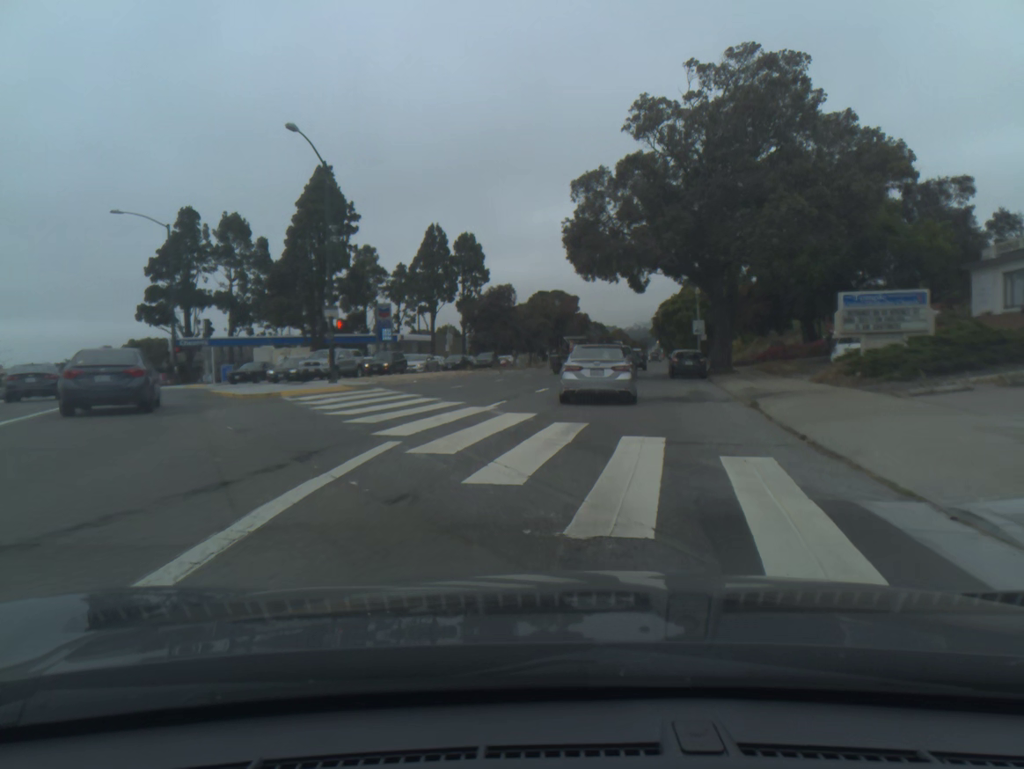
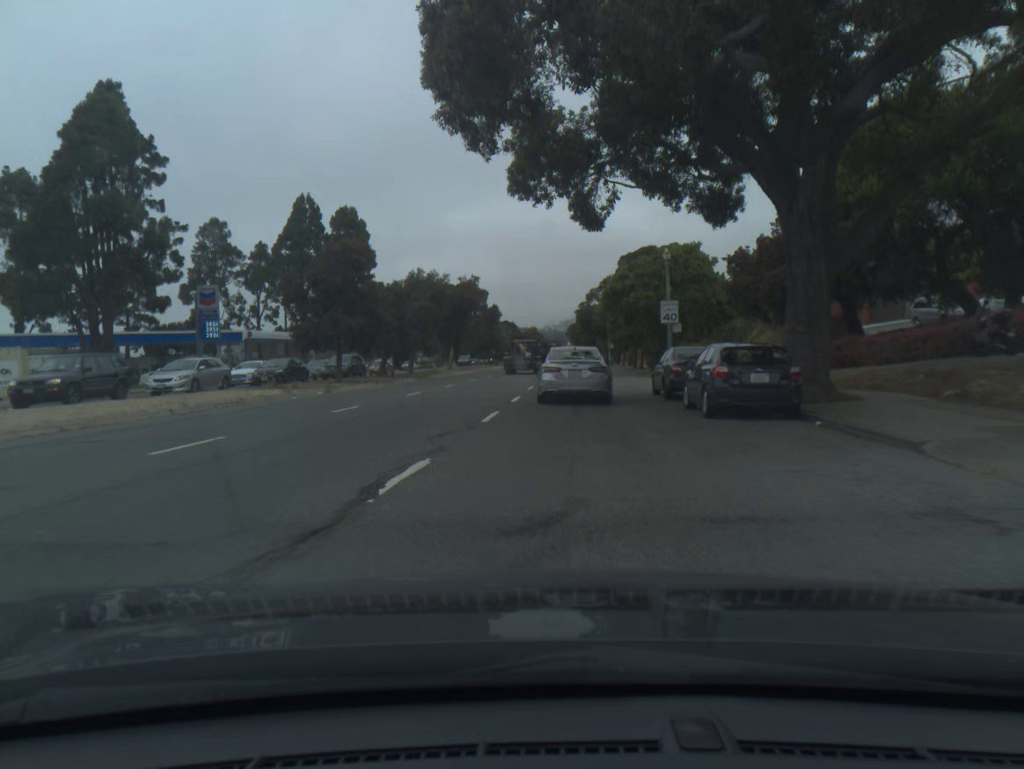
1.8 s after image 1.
(+1.6, +25.5) m; +7°
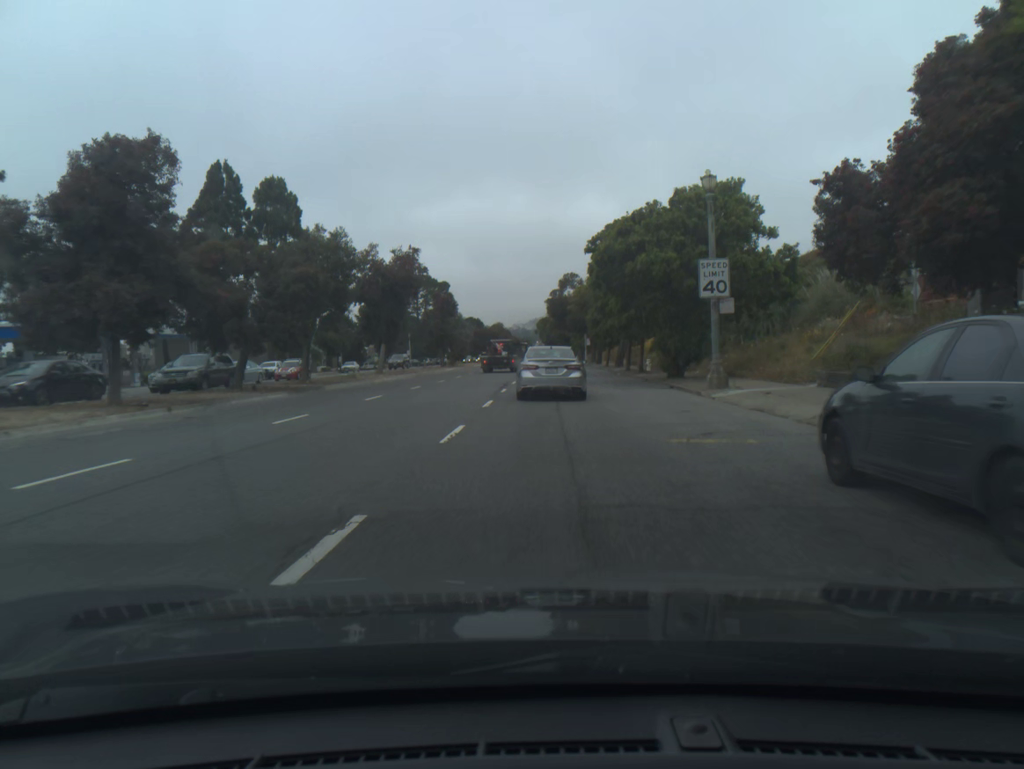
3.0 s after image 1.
(+0.4, +17.2) m; +2°
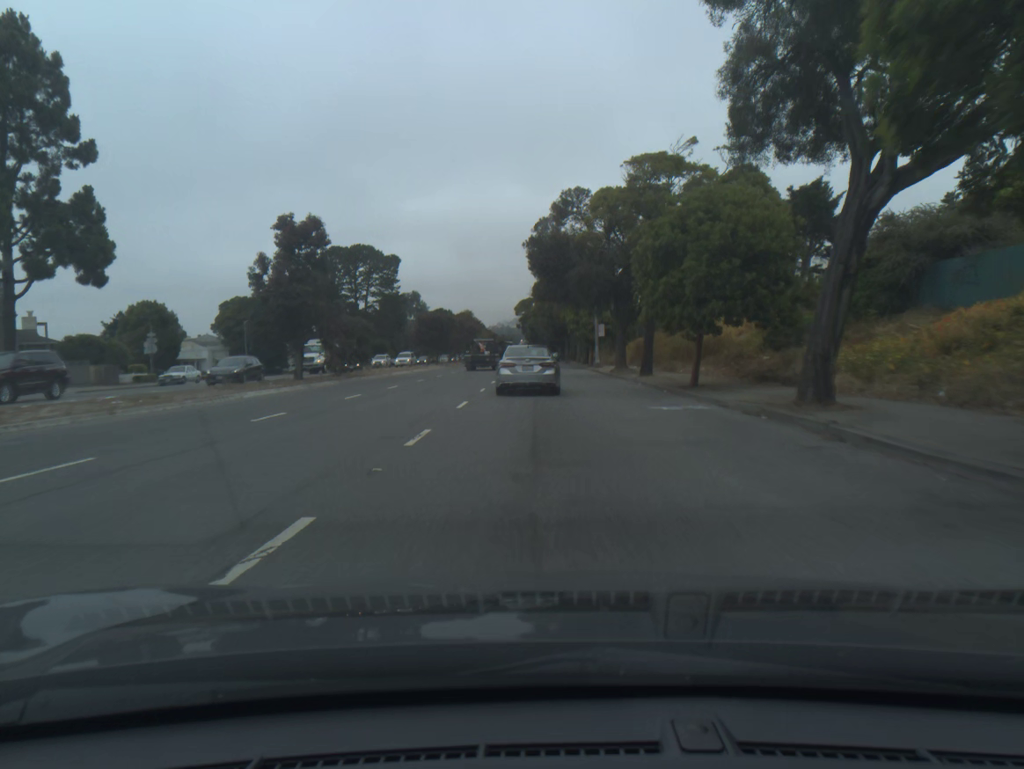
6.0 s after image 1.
(+0.2, +44.1) m; +1°
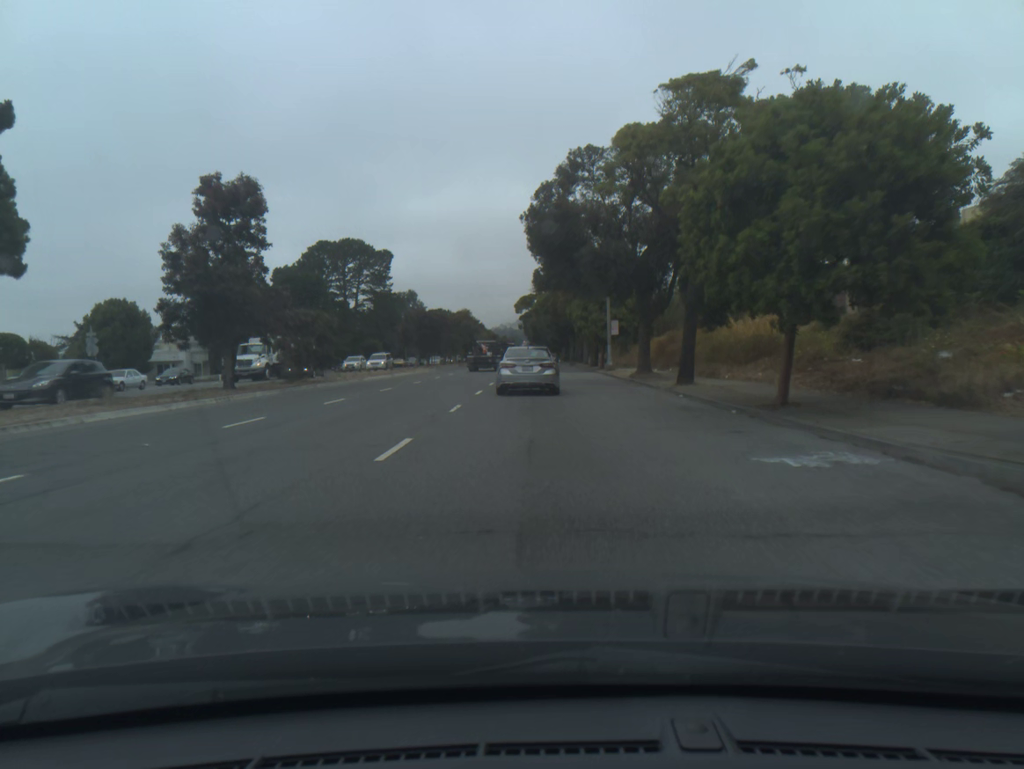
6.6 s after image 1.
(0.0, +8.7) m; 0°
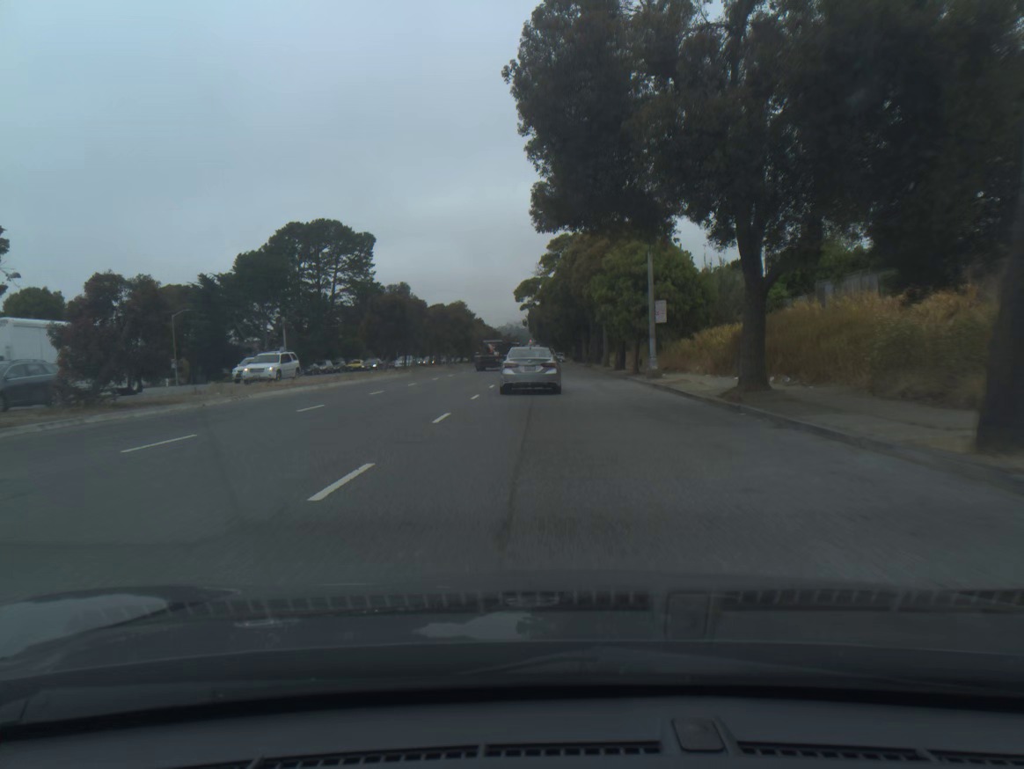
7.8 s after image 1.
(0.0, +17.2) m; 0°
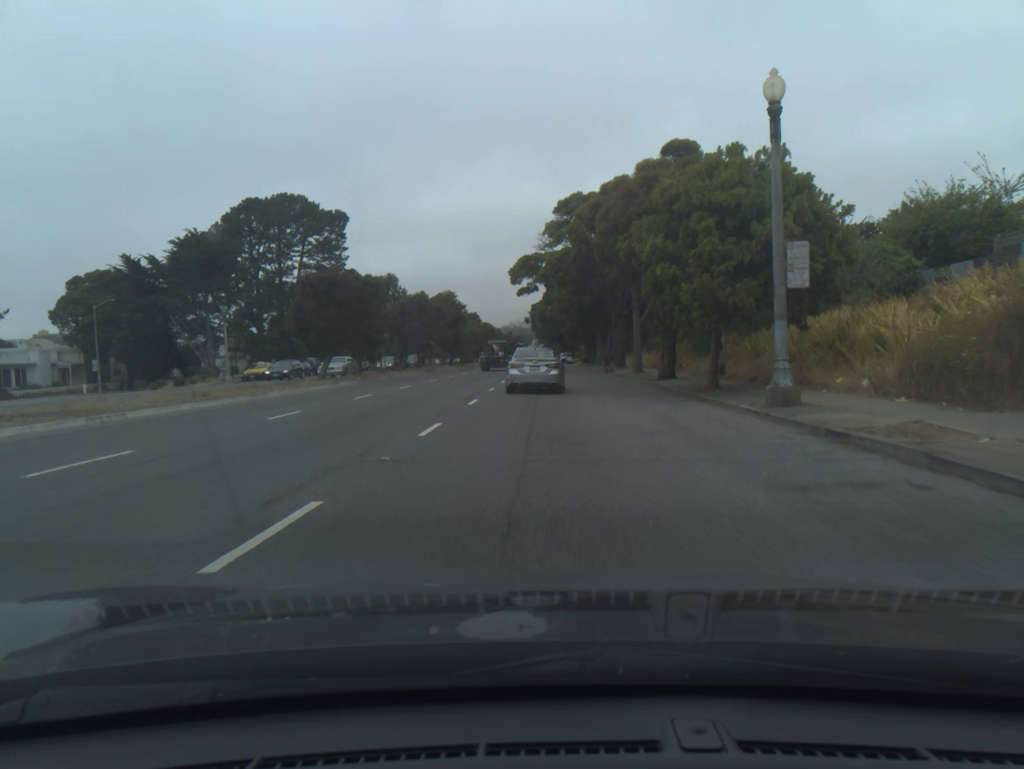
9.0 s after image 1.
(-0.1, +17.0) m; 0°
